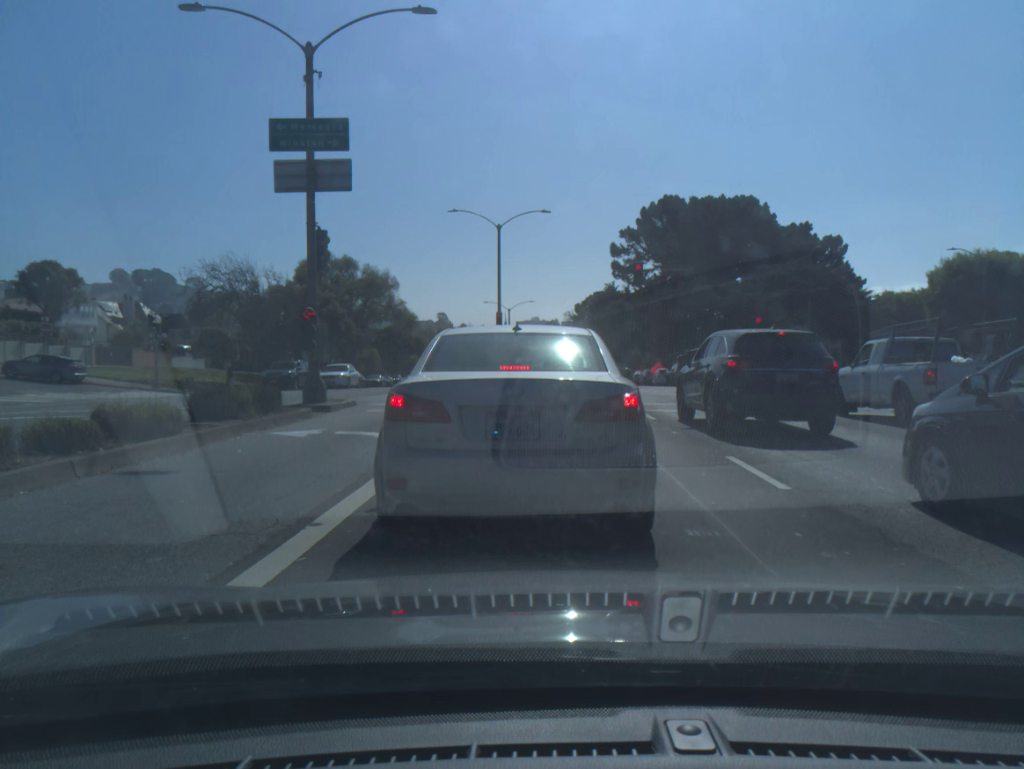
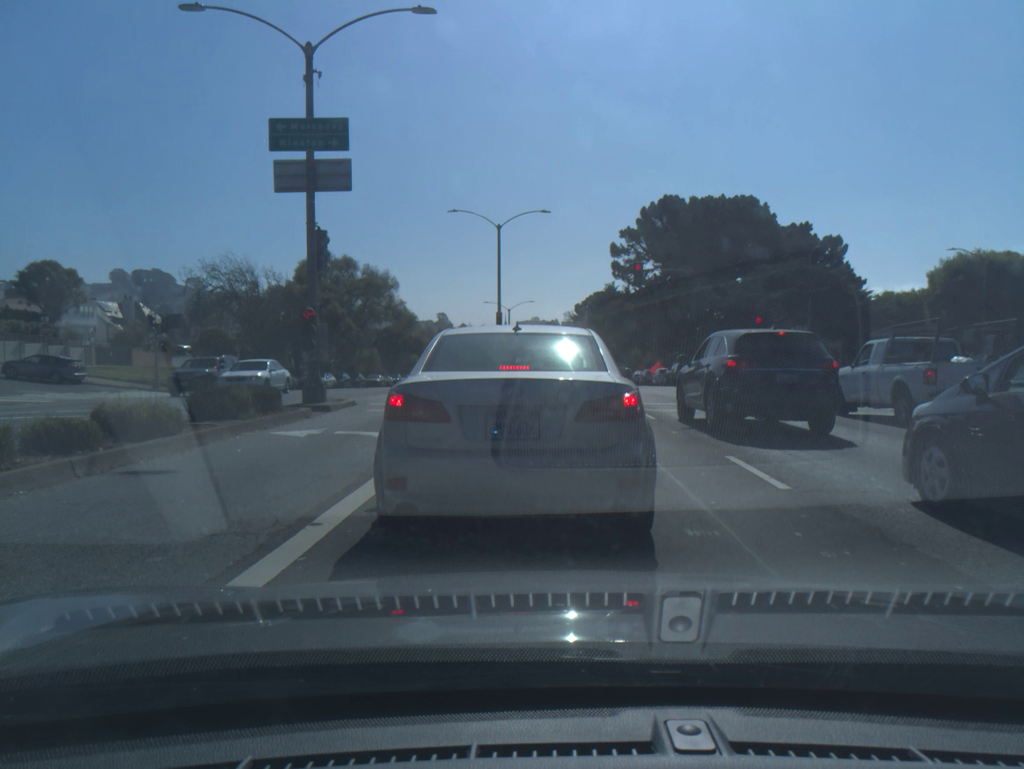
(0.0, 0.0) m; 0°
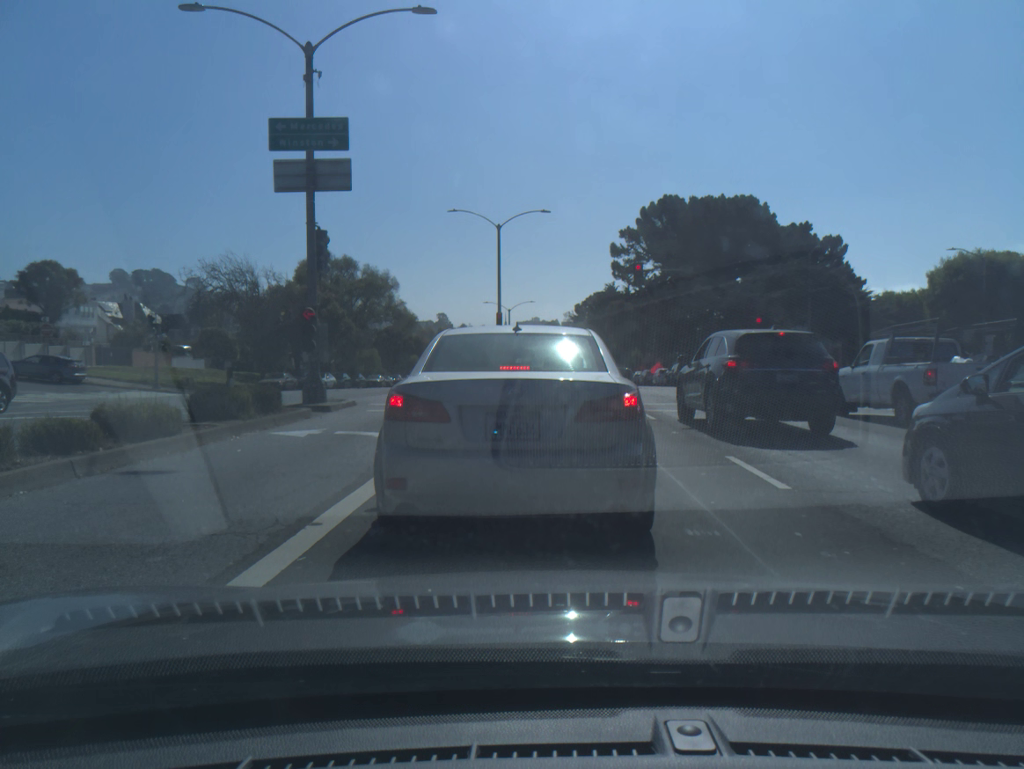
(0.0, 0.0) m; 0°
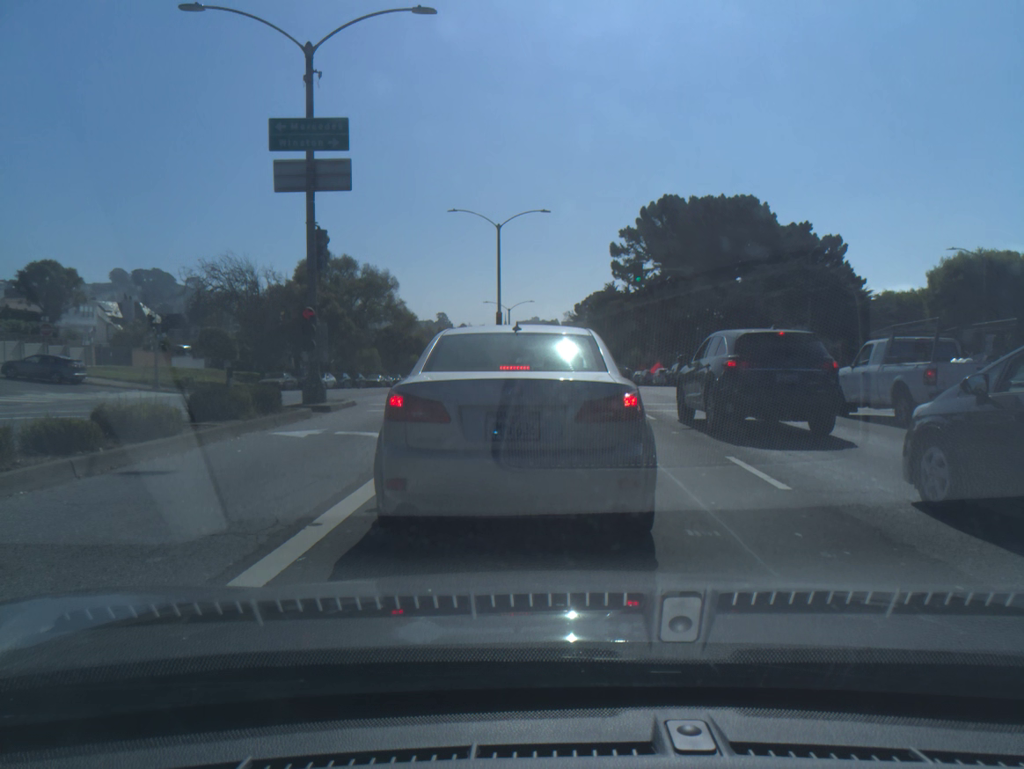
(0.0, 0.0) m; 0°
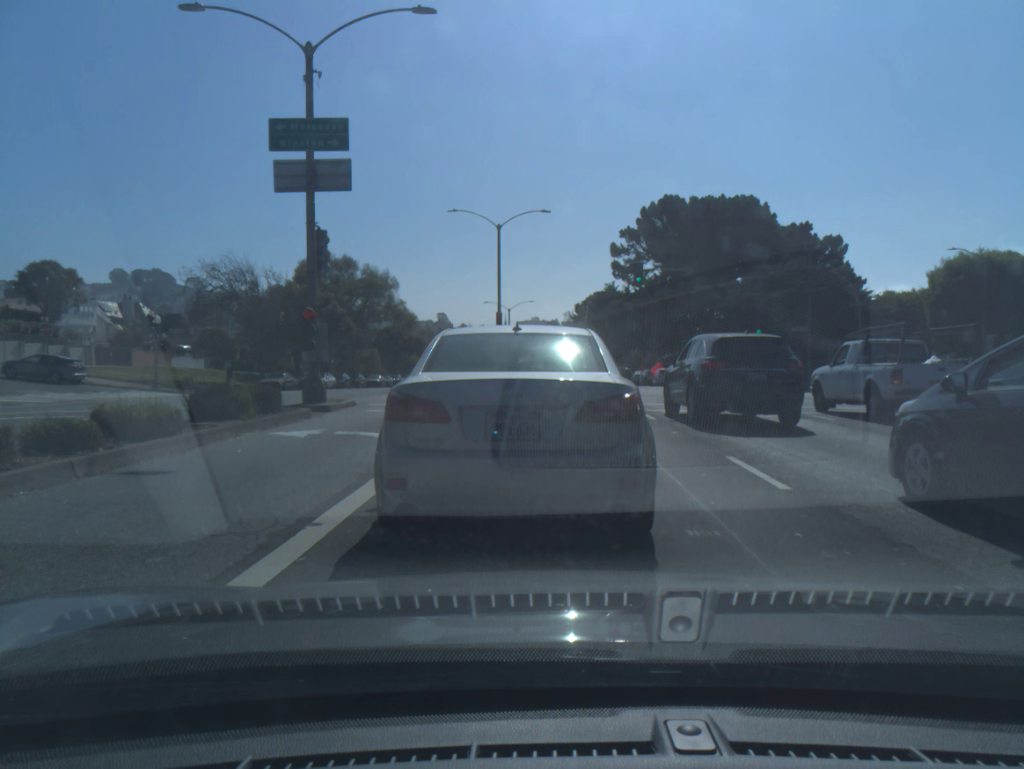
(0.0, 0.0) m; 0°
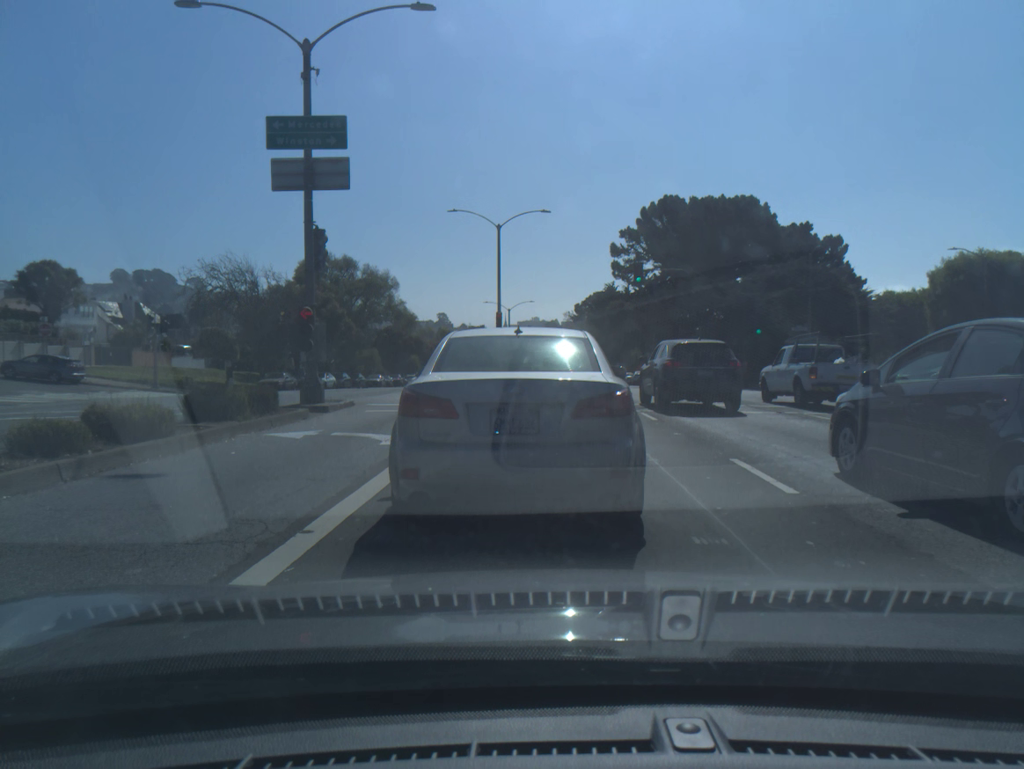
(0.0, +0.2) m; 0°
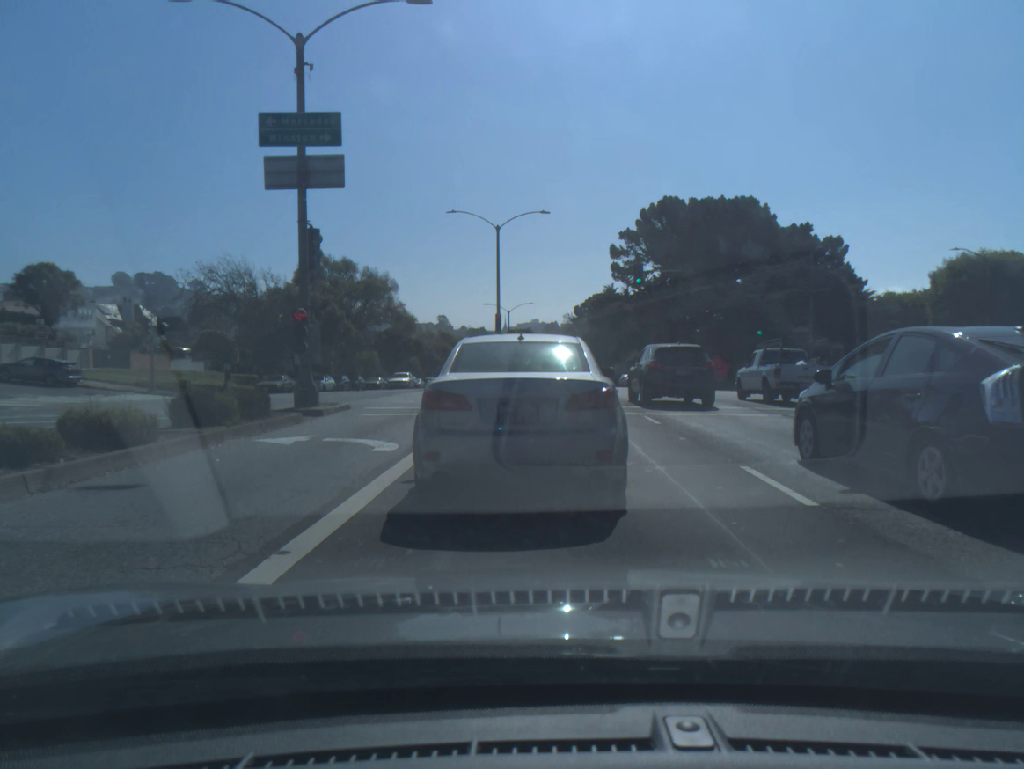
(0.0, +0.5) m; 0°
